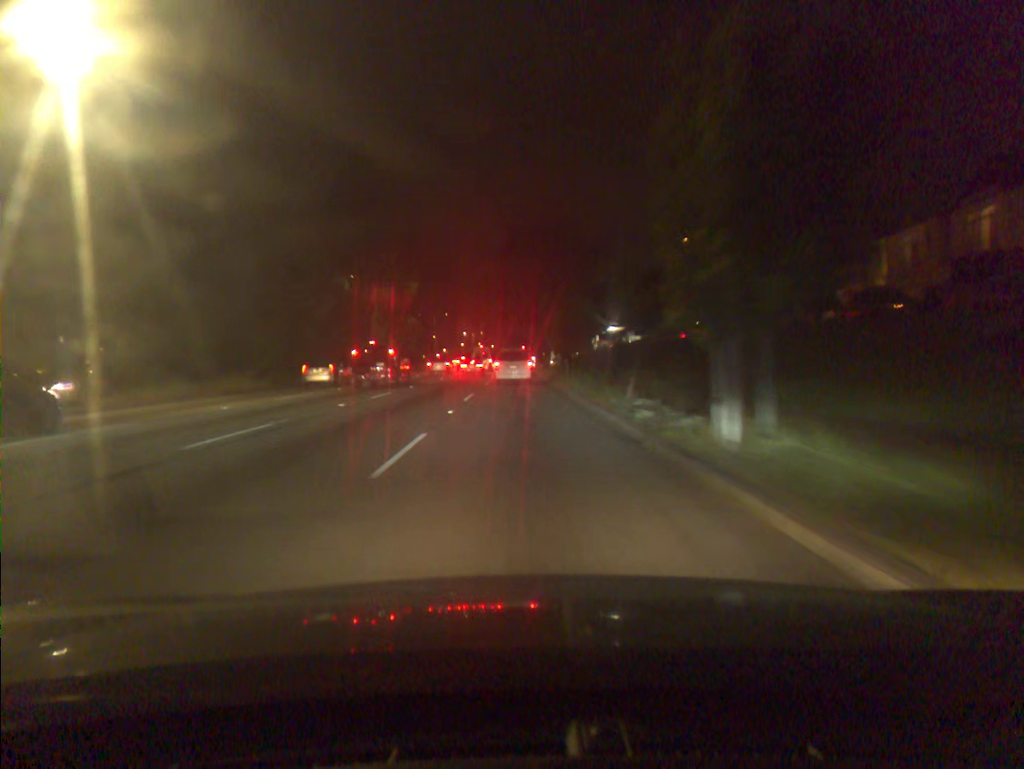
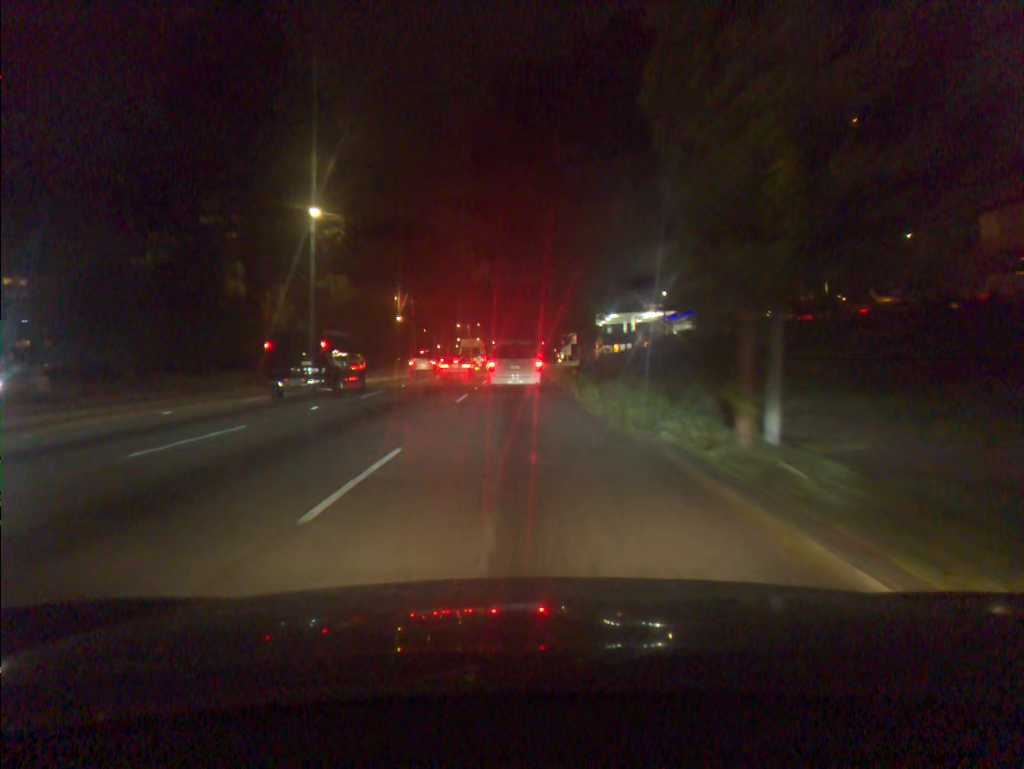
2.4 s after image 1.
(-0.1, +32.2) m; 0°
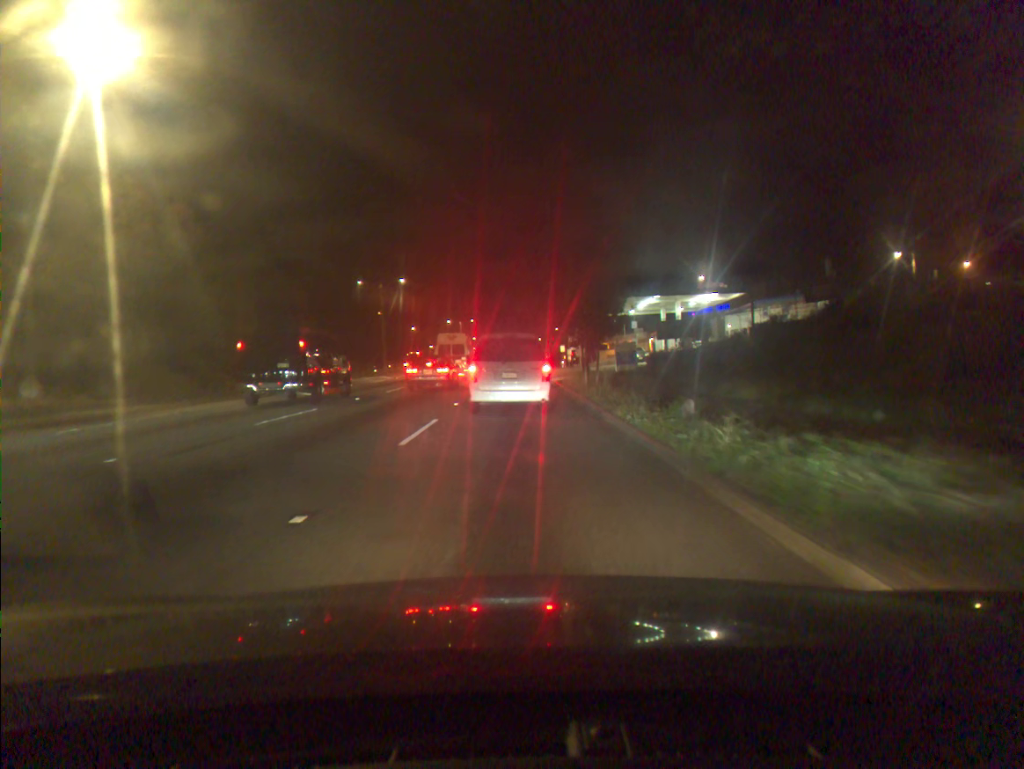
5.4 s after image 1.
(+0.1, +24.4) m; 0°
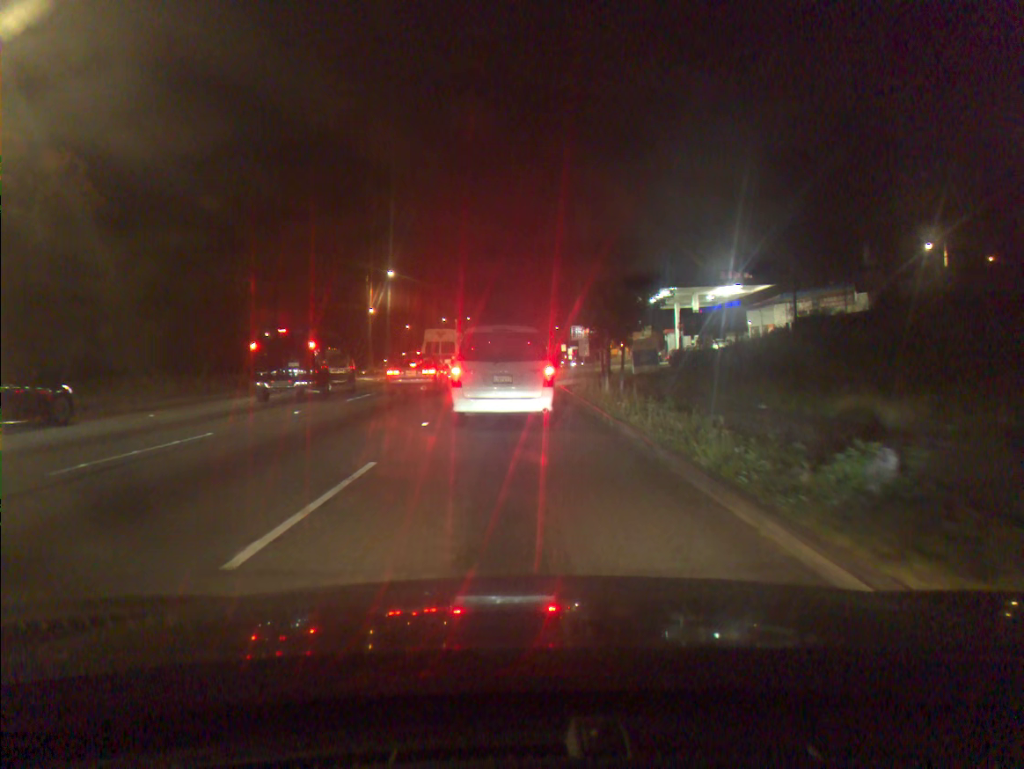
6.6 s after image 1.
(0.0, +6.4) m; 0°
